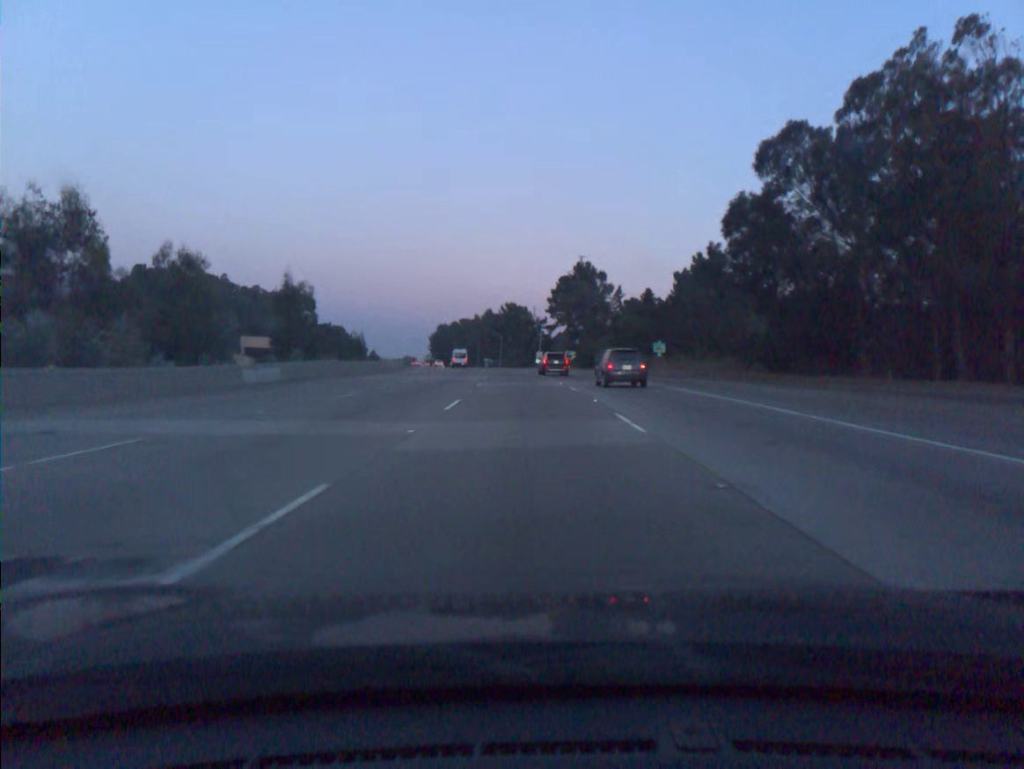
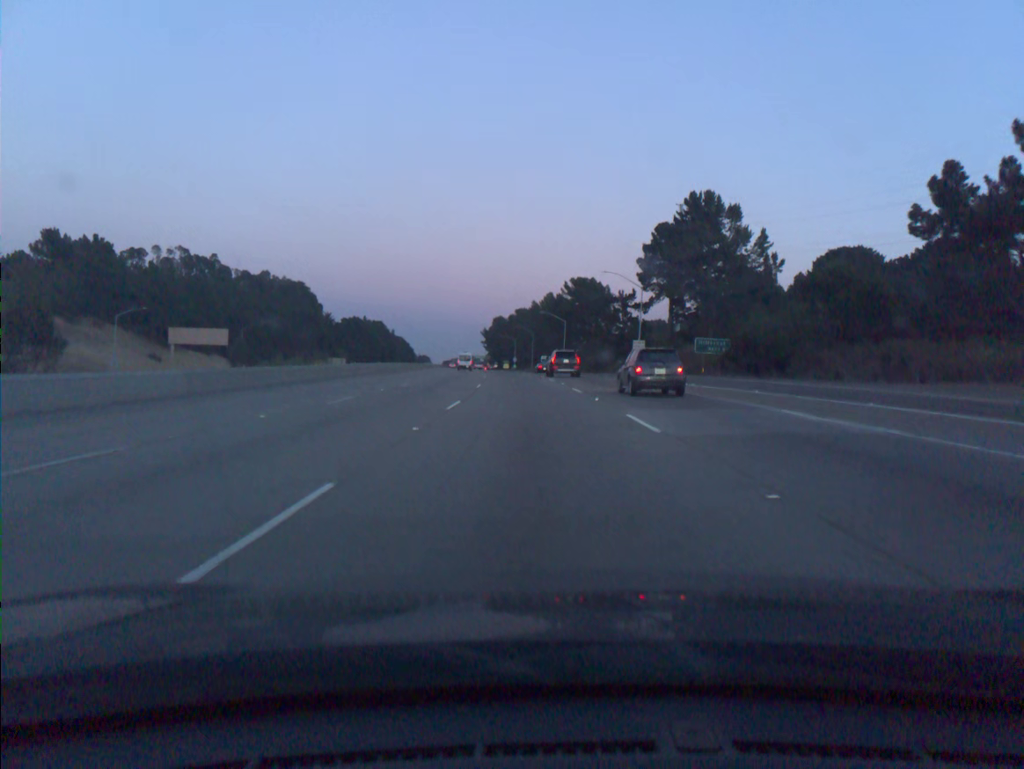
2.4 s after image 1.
(-3.2, +73.0) m; -5°
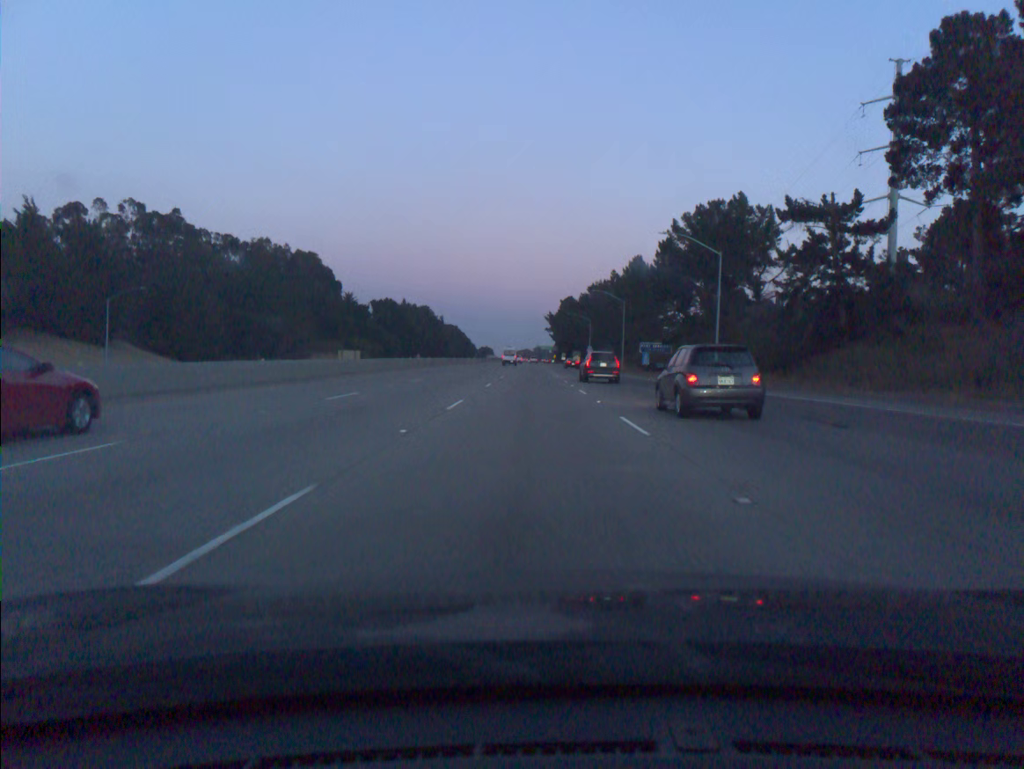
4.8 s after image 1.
(-3.1, +73.4) m; -5°
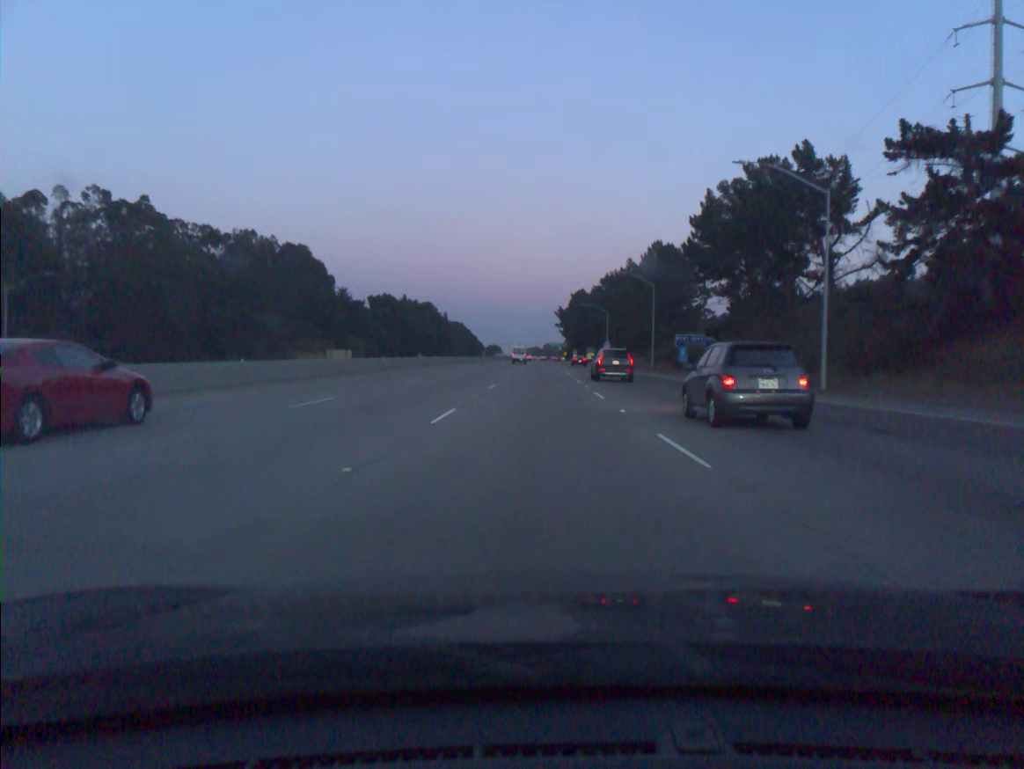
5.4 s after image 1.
(-0.1, +18.4) m; -1°
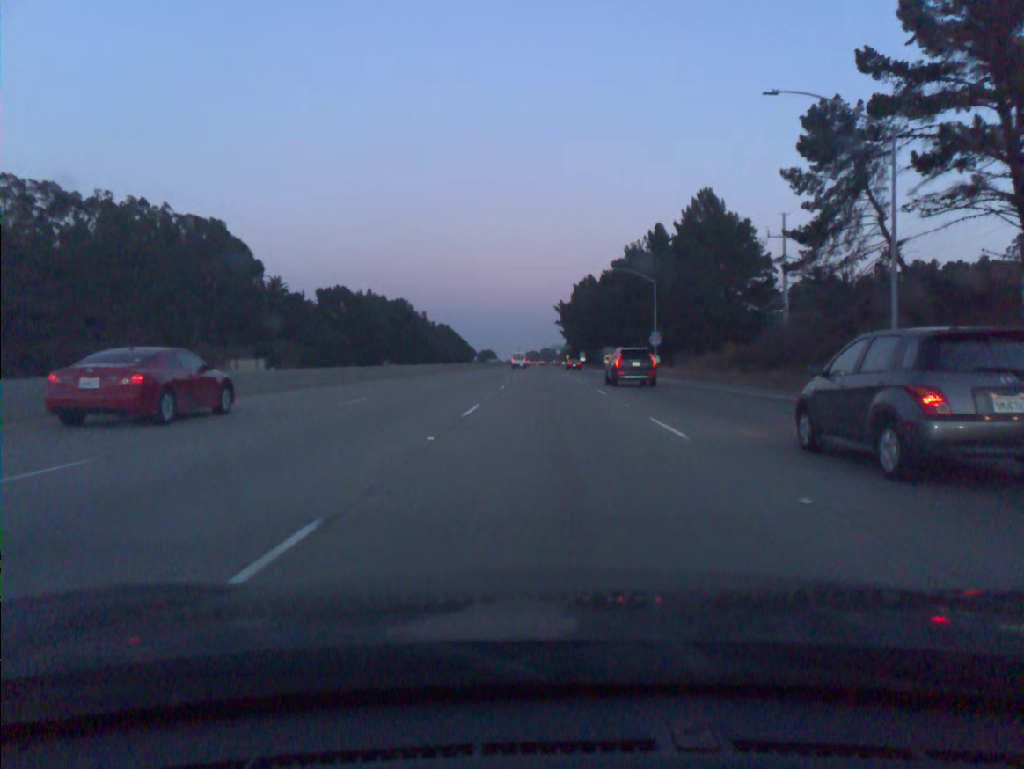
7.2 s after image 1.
(-0.2, +55.5) m; 0°
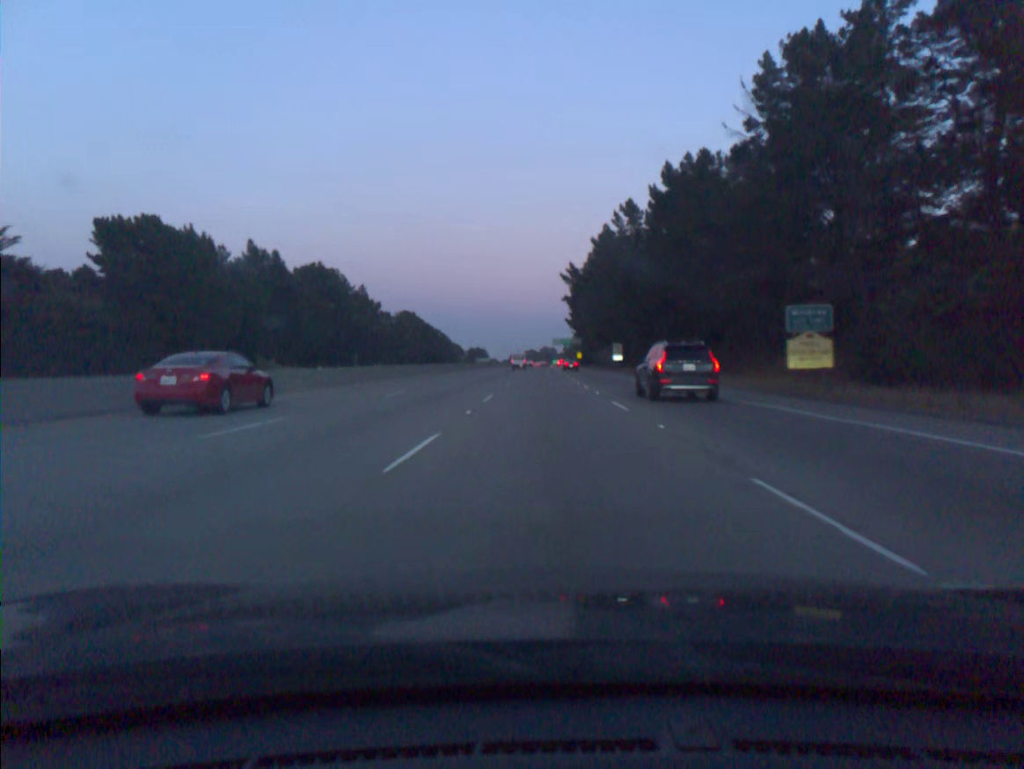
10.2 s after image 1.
(+0.2, +95.3) m; 0°
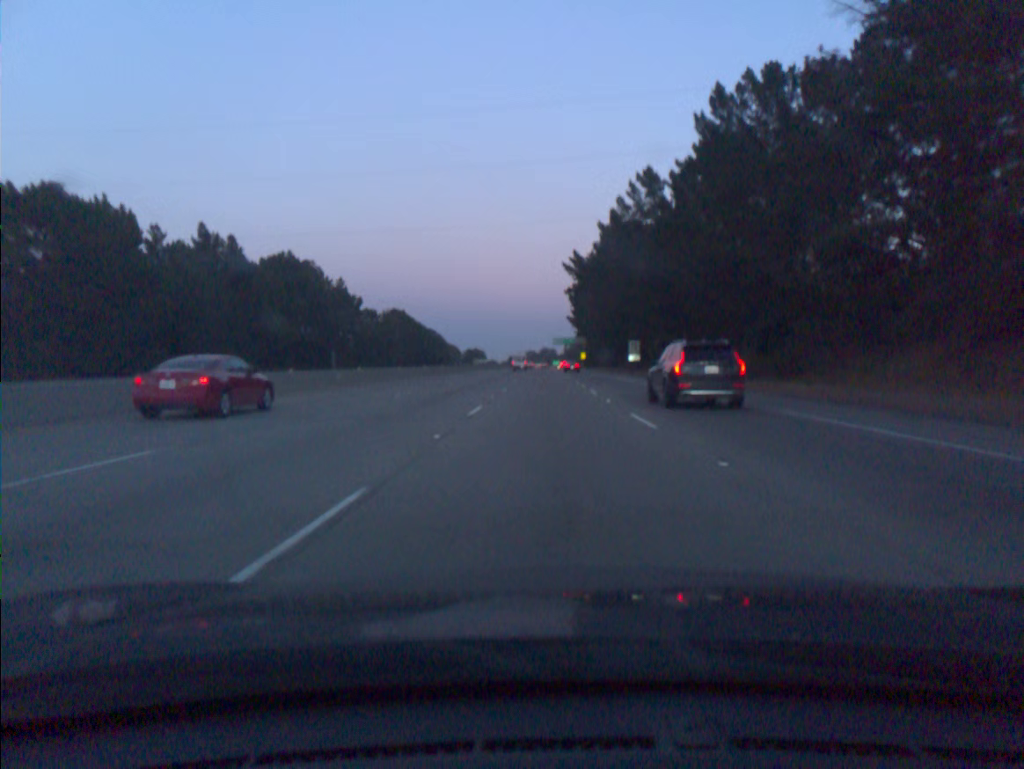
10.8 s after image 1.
(0.0, +19.7) m; 0°
